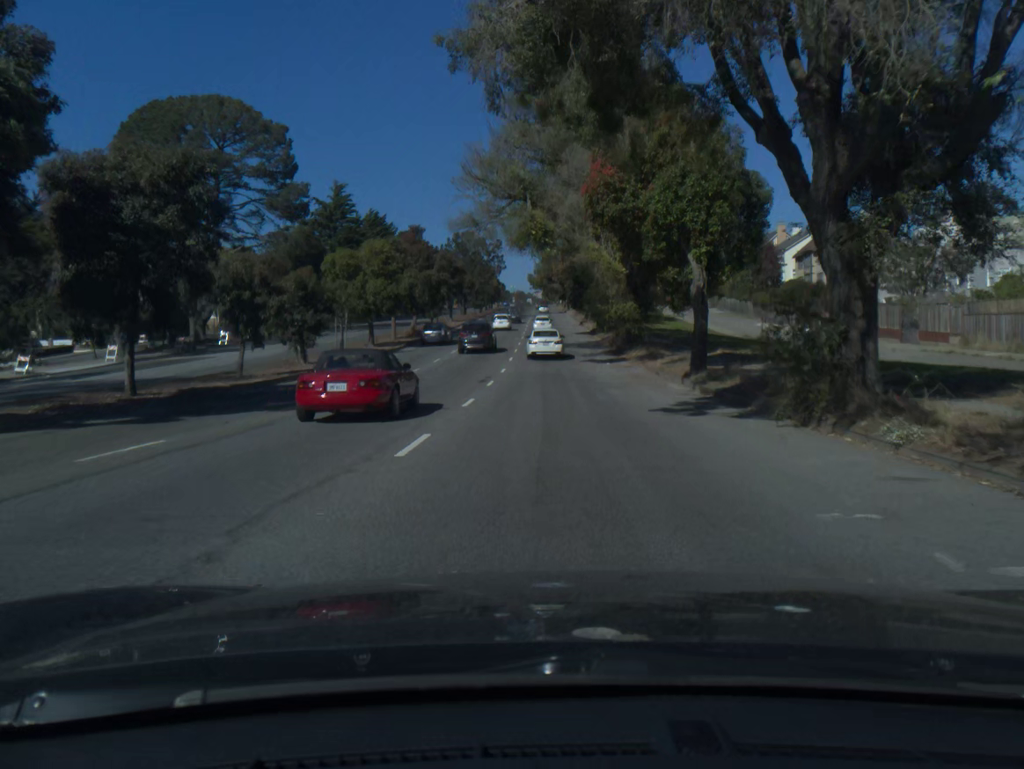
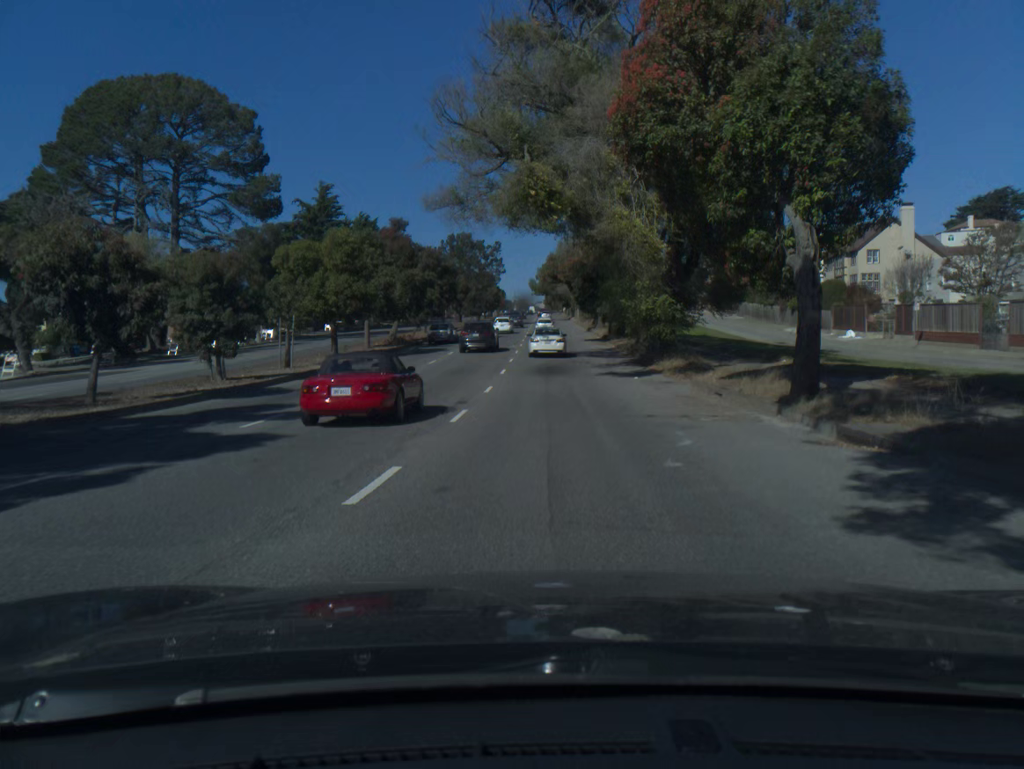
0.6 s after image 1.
(0.0, +9.7) m; 0°
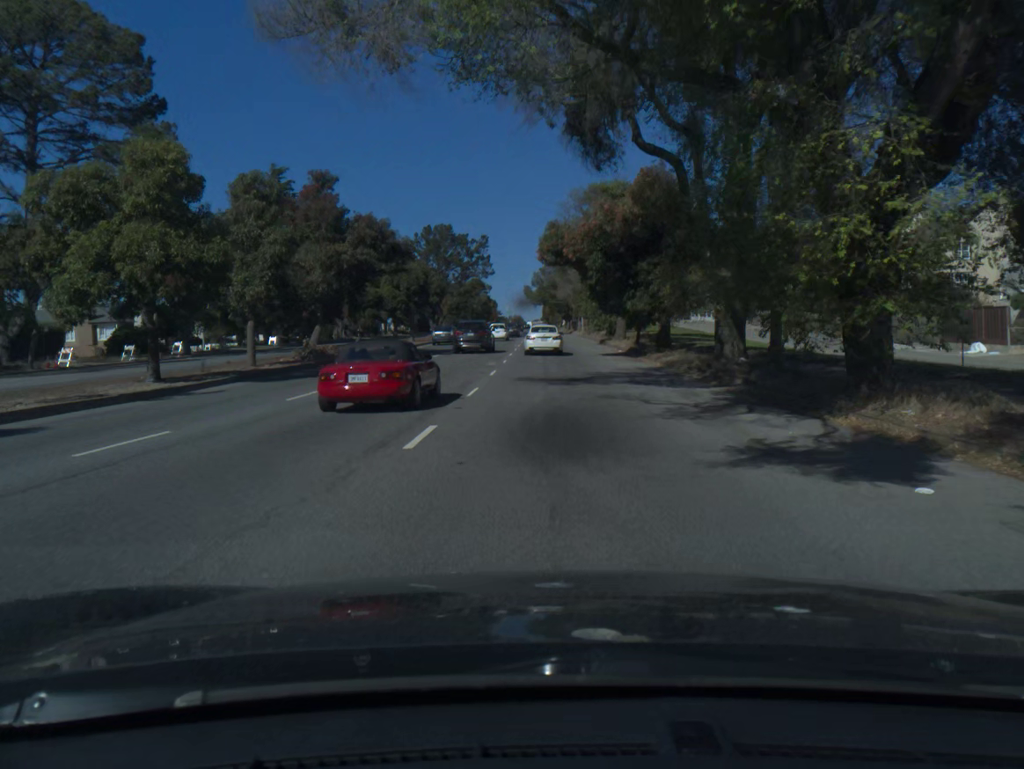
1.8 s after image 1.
(0.0, +19.3) m; 0°
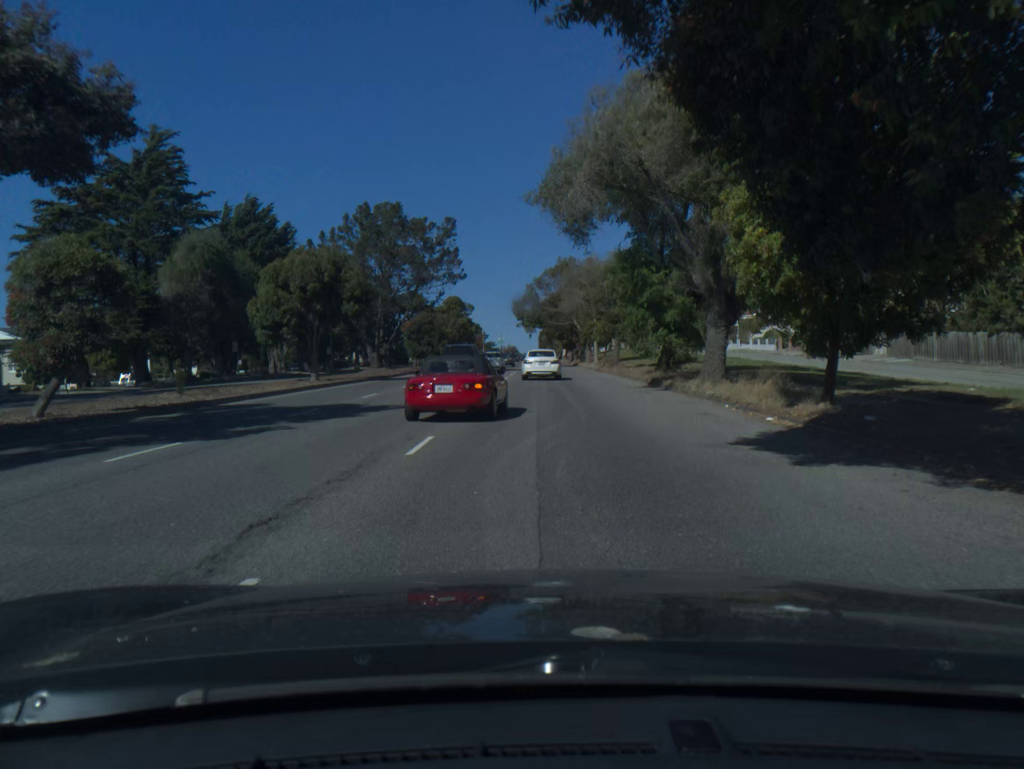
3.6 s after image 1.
(0.0, +28.1) m; 0°
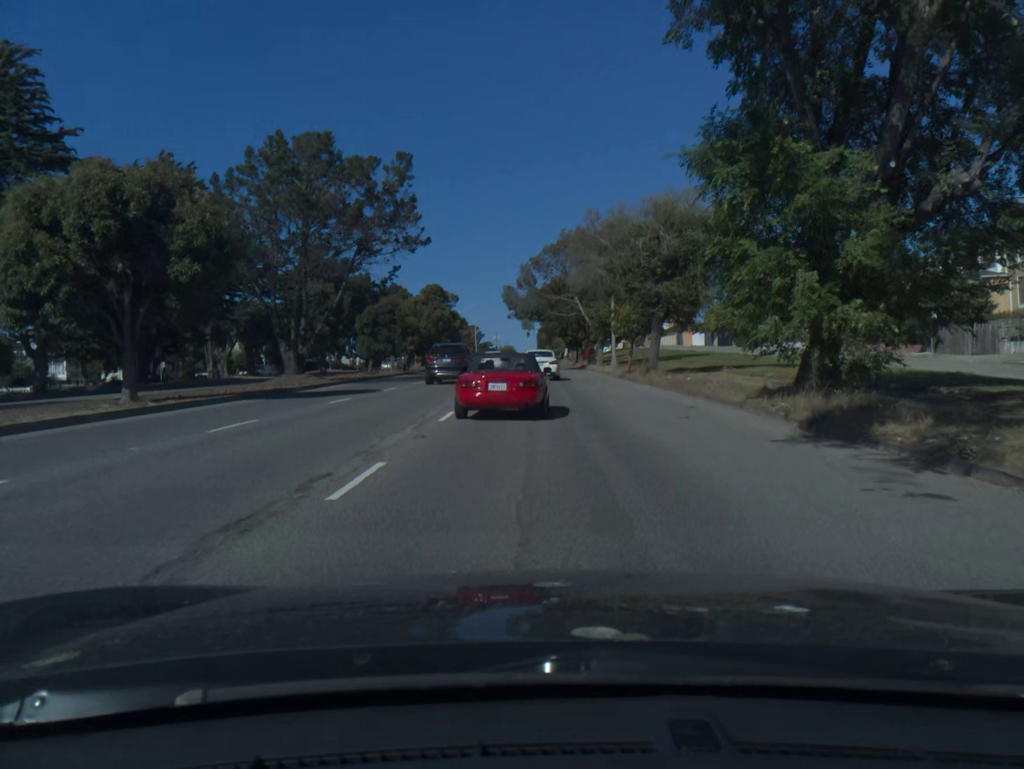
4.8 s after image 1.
(0.0, +17.8) m; 0°
